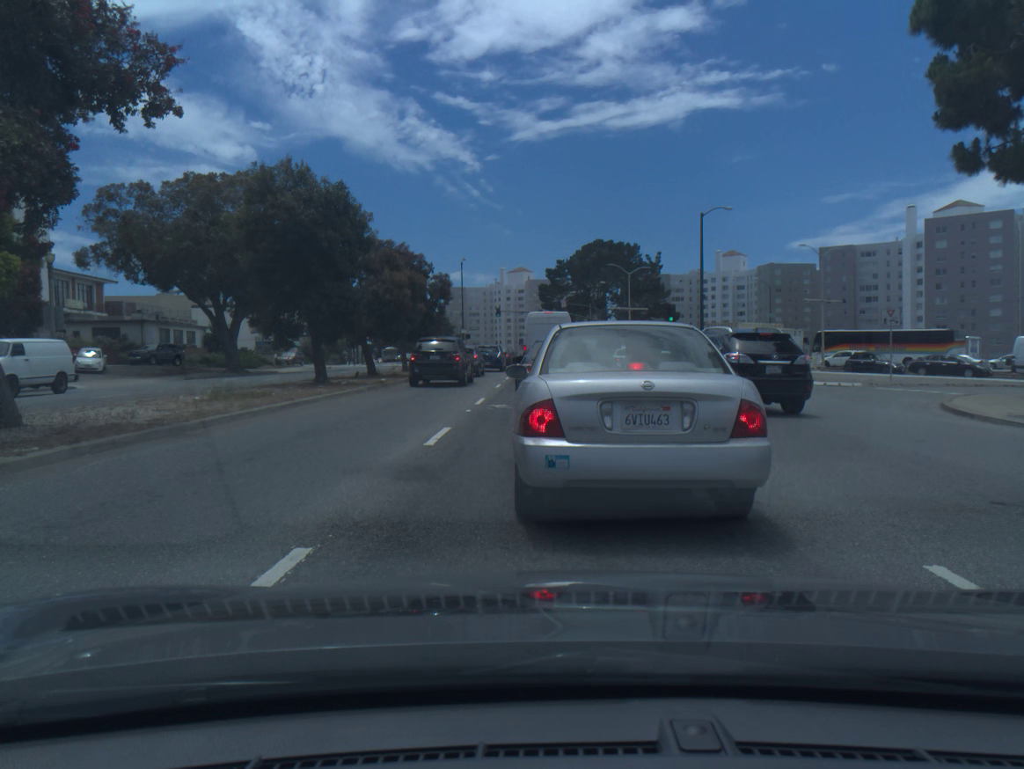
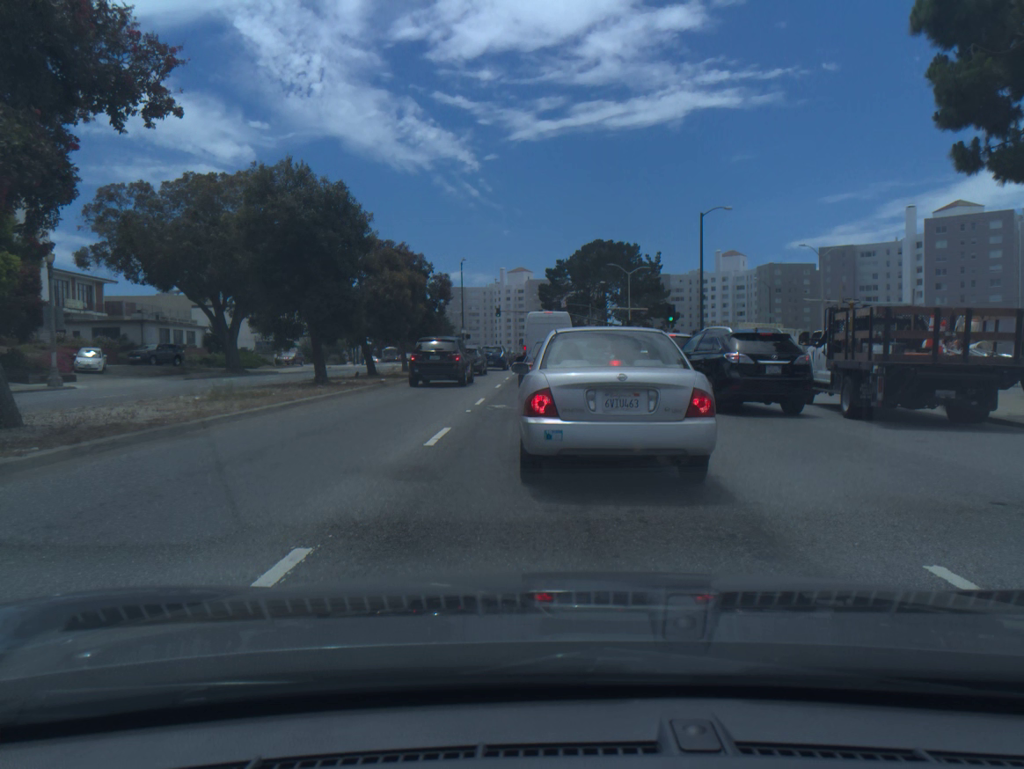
(0.0, 0.0) m; 0°
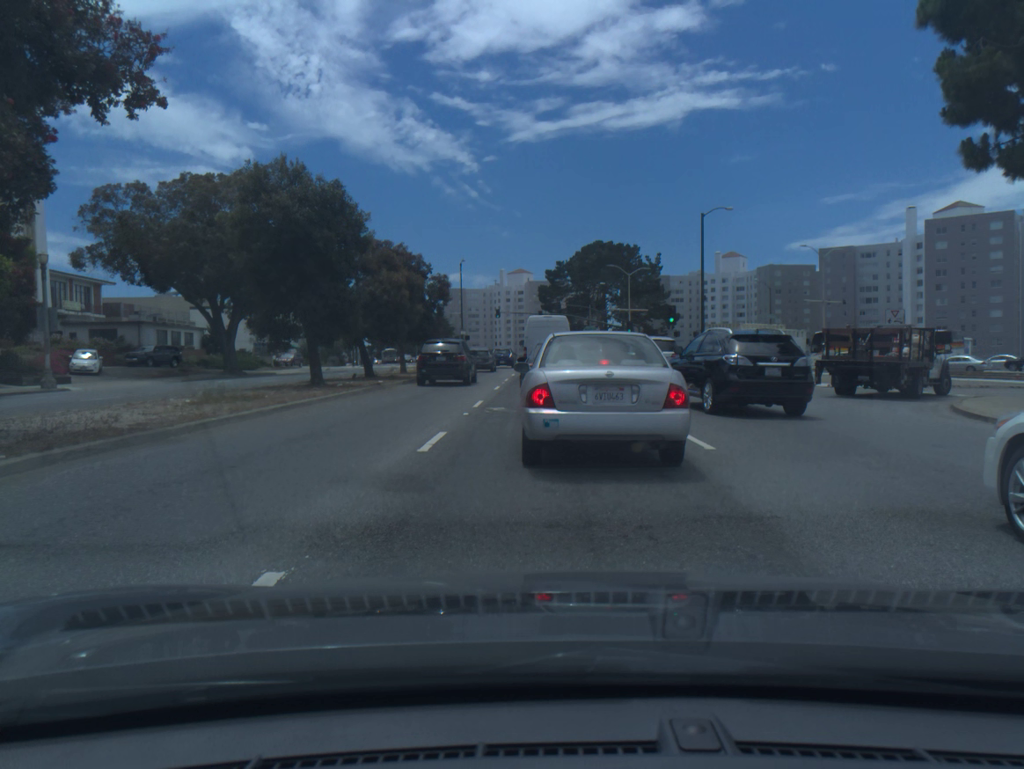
(0.0, +0.5) m; 0°
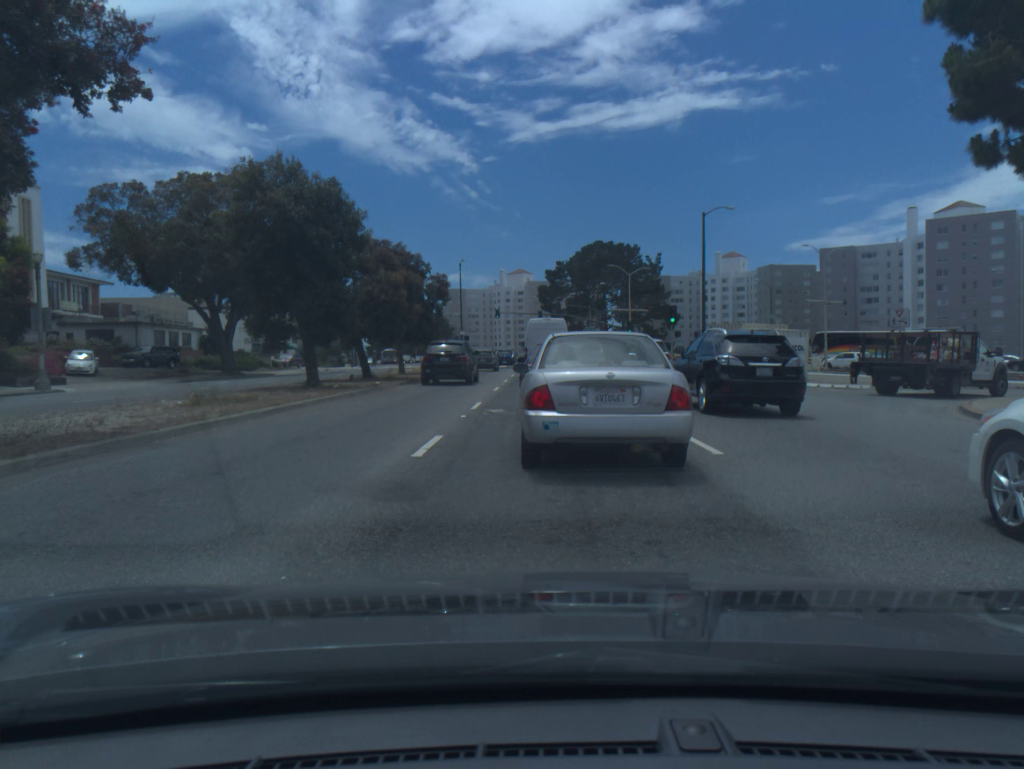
(0.0, +0.4) m; 0°
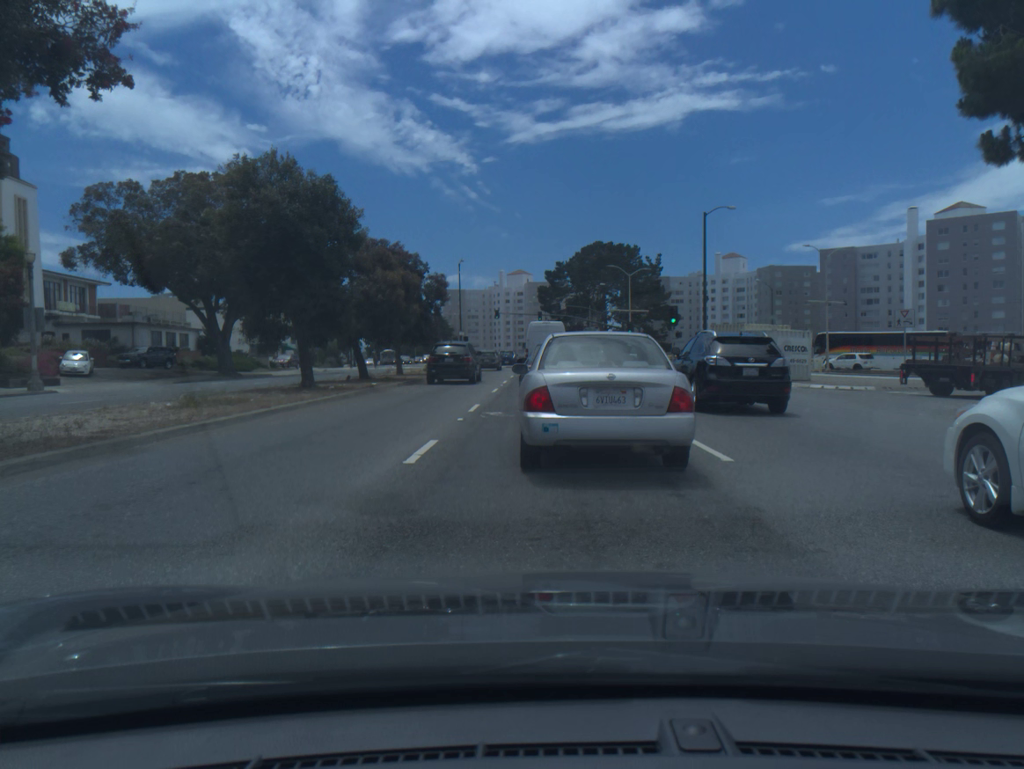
(0.0, +0.5) m; 0°
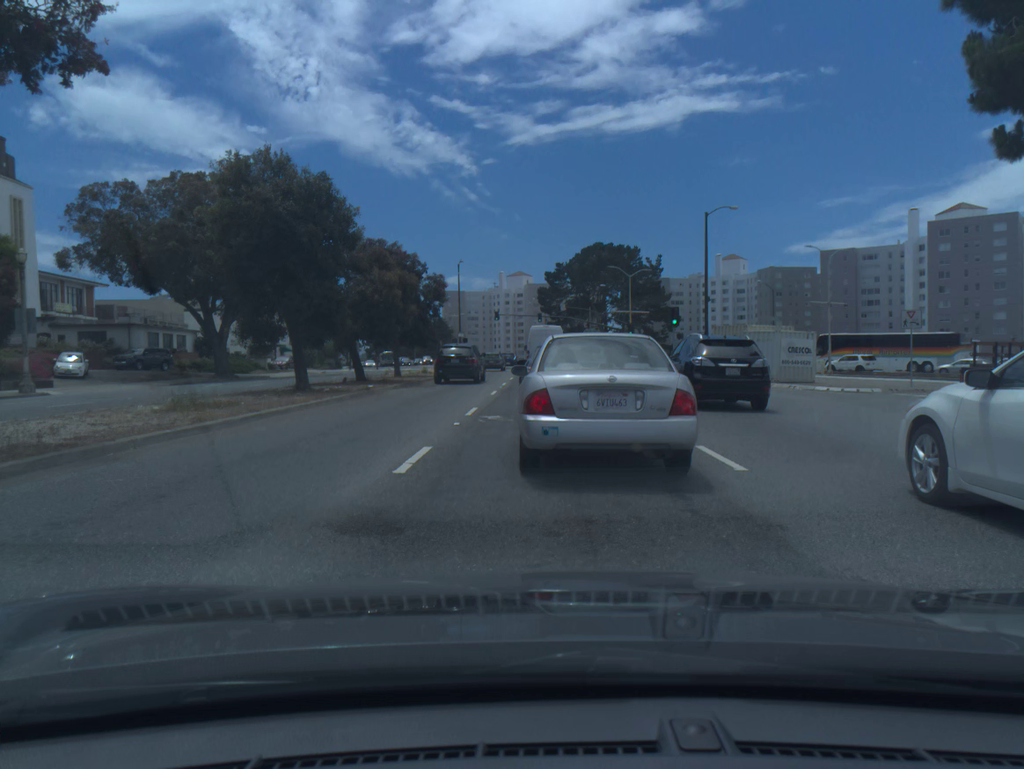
(0.0, +0.6) m; 0°
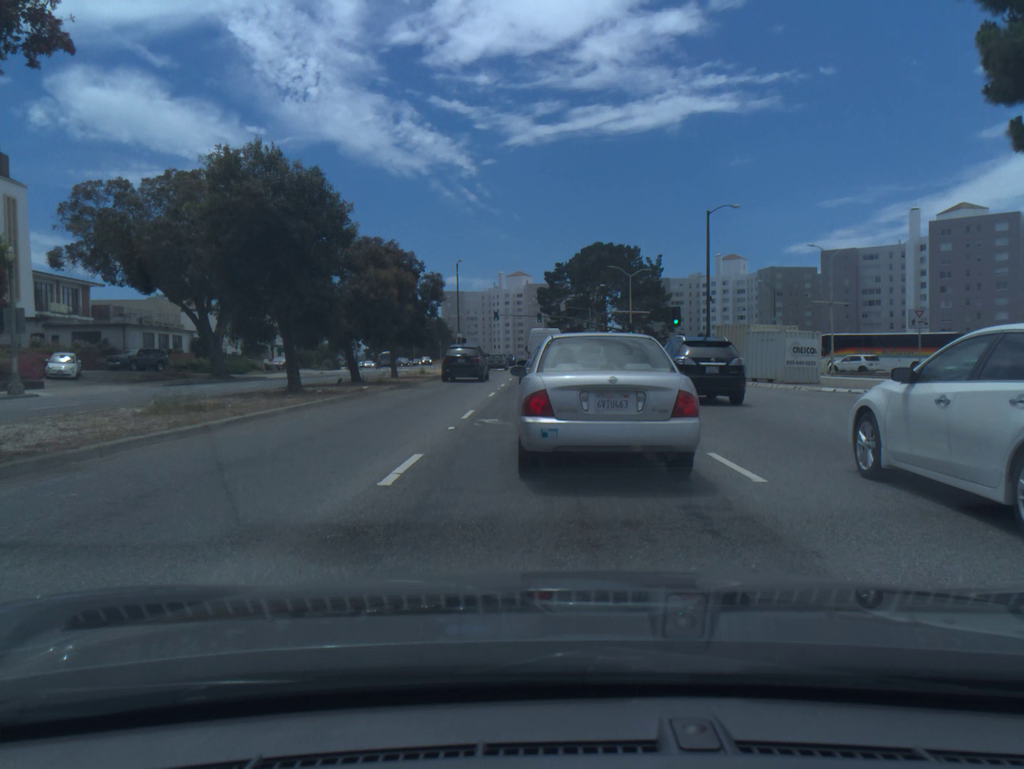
(0.0, +0.7) m; 0°
